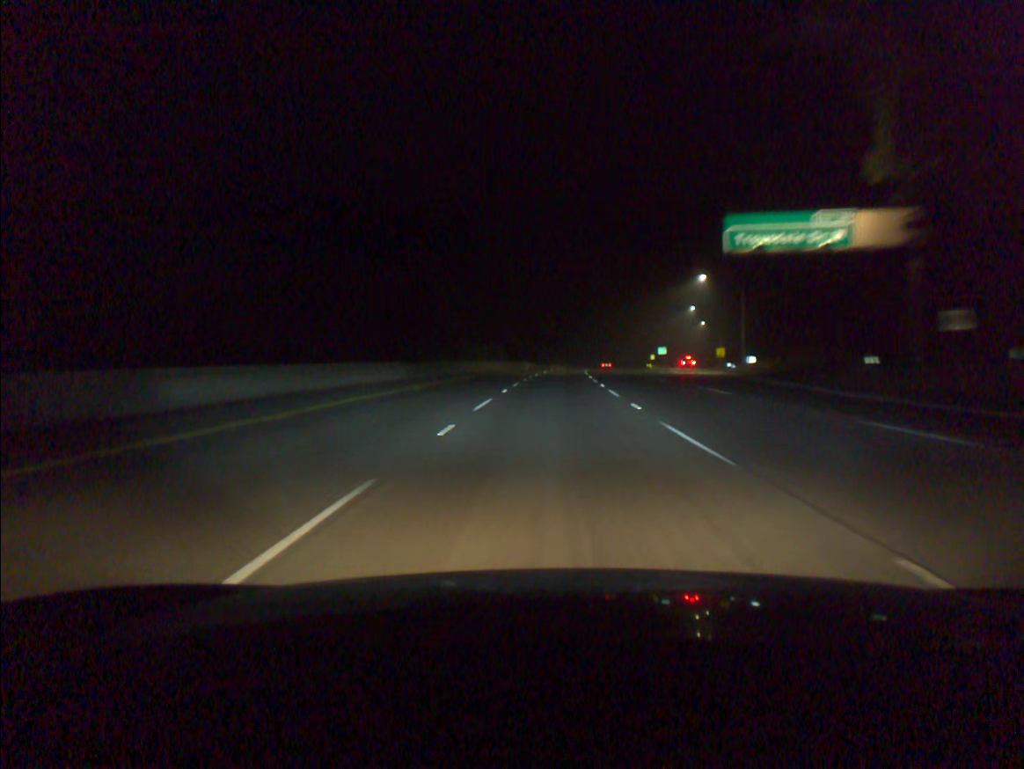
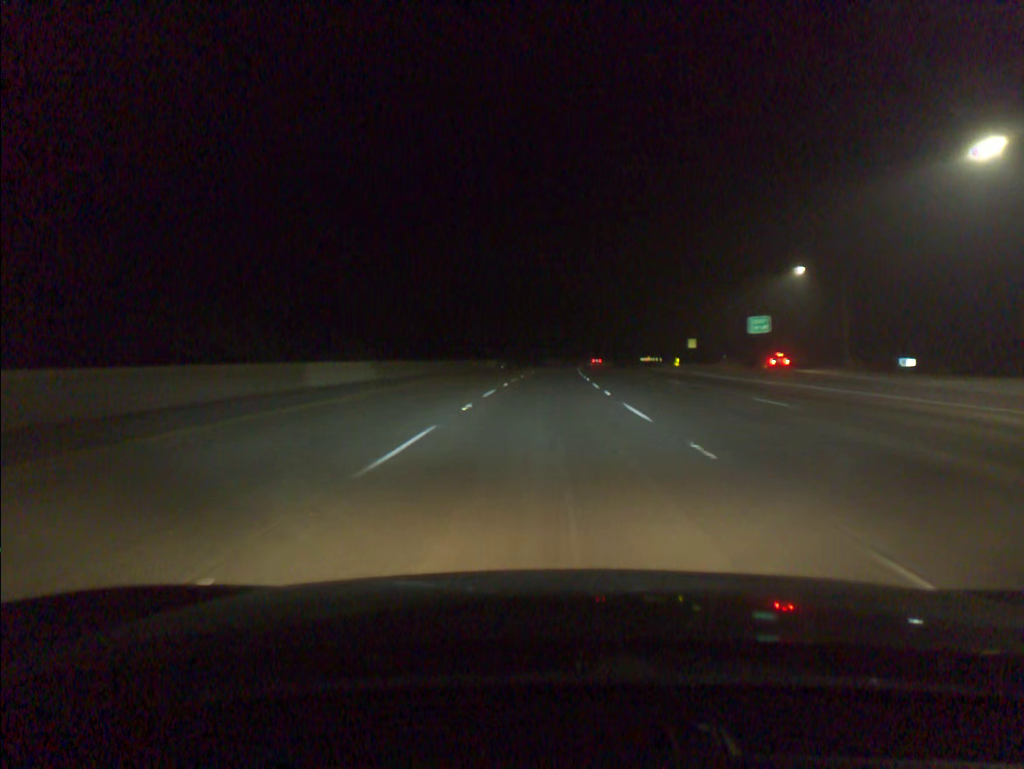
(+3.5, +96.3) m; +4°
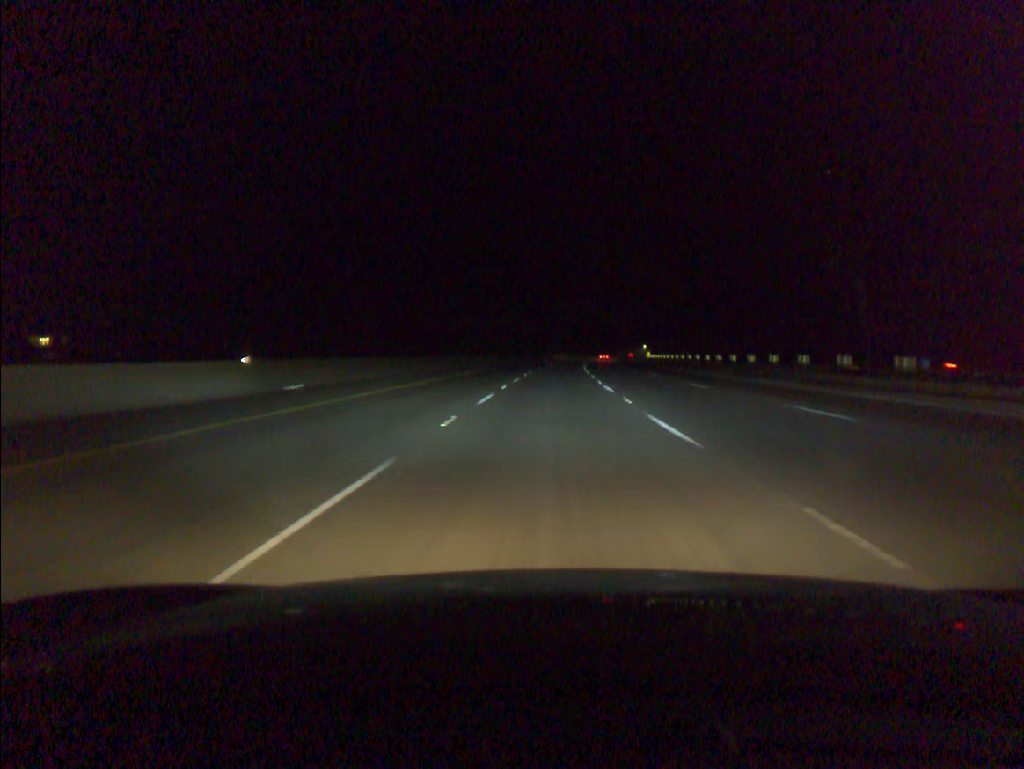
(+1.7, +77.0) m; +3°
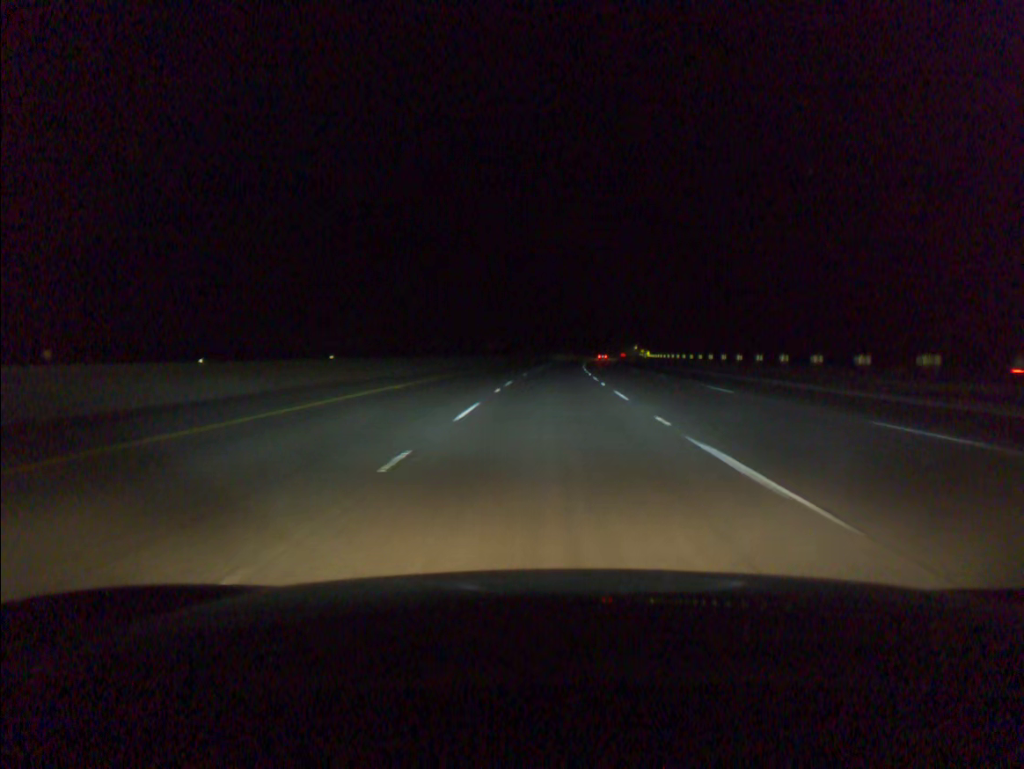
(+0.1, +19.2) m; +1°
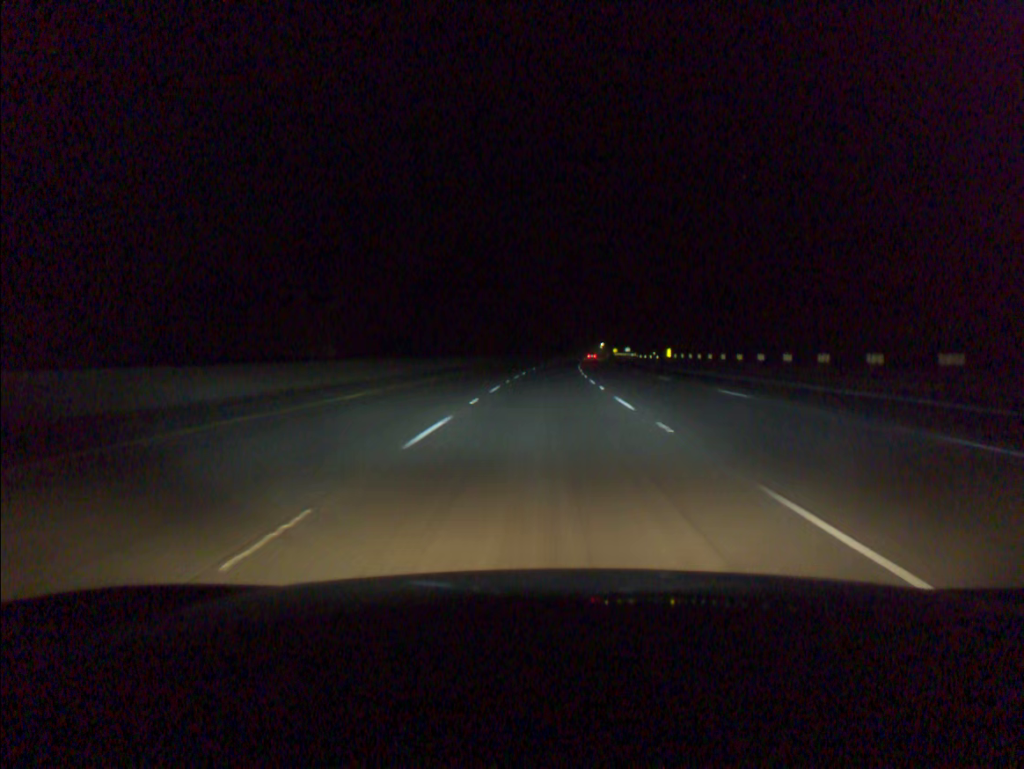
(+2.2, +76.5) m; +3°
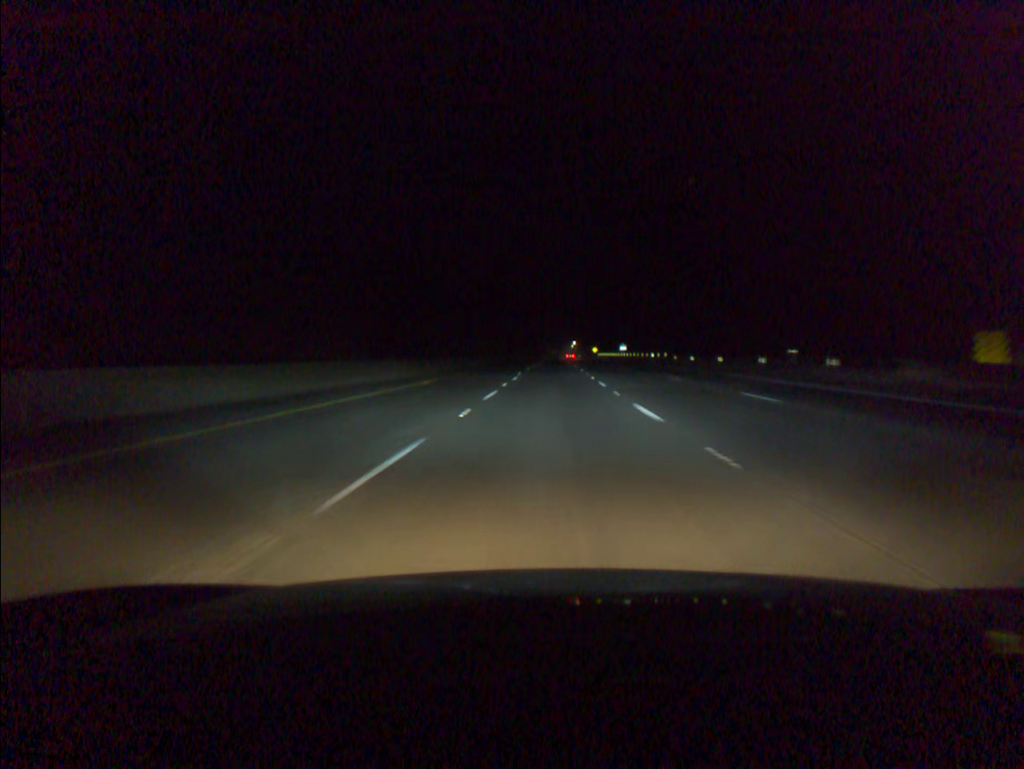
(+1.7, +76.4) m; +3°
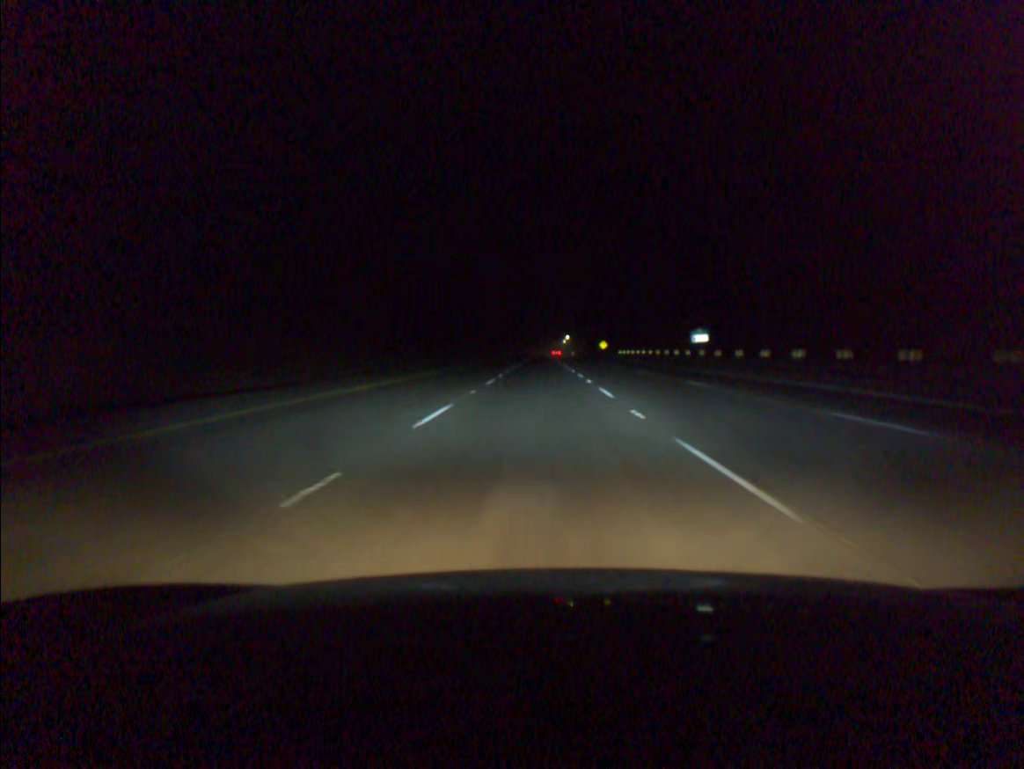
(+1.6, +96.3) m; +1°
